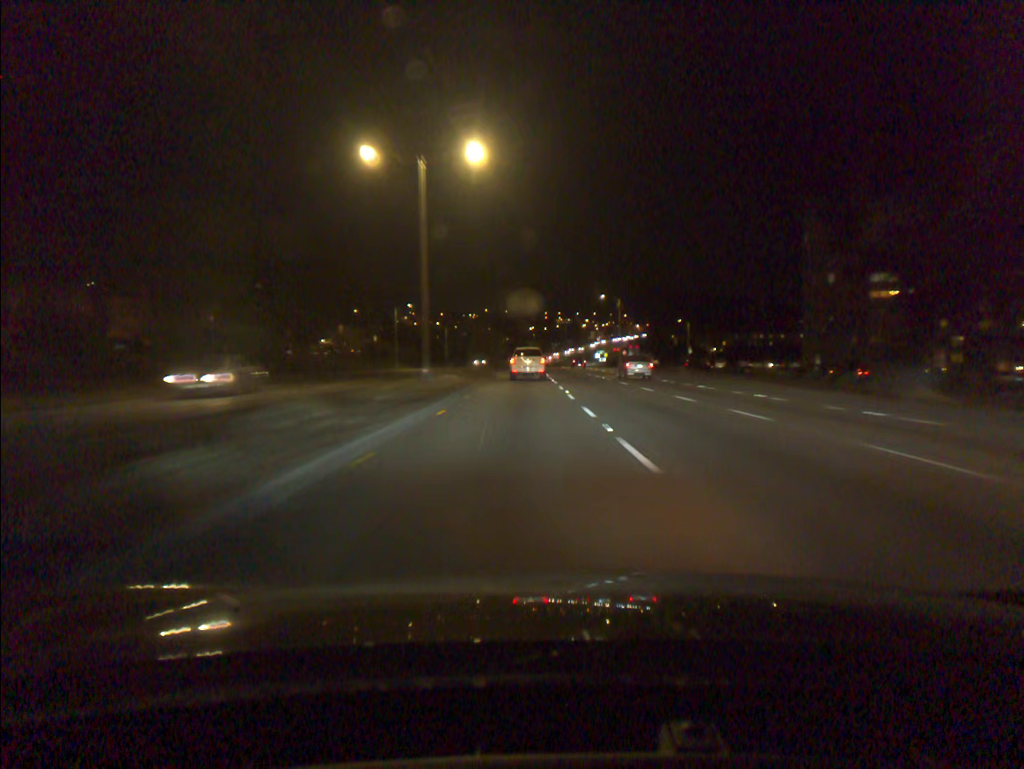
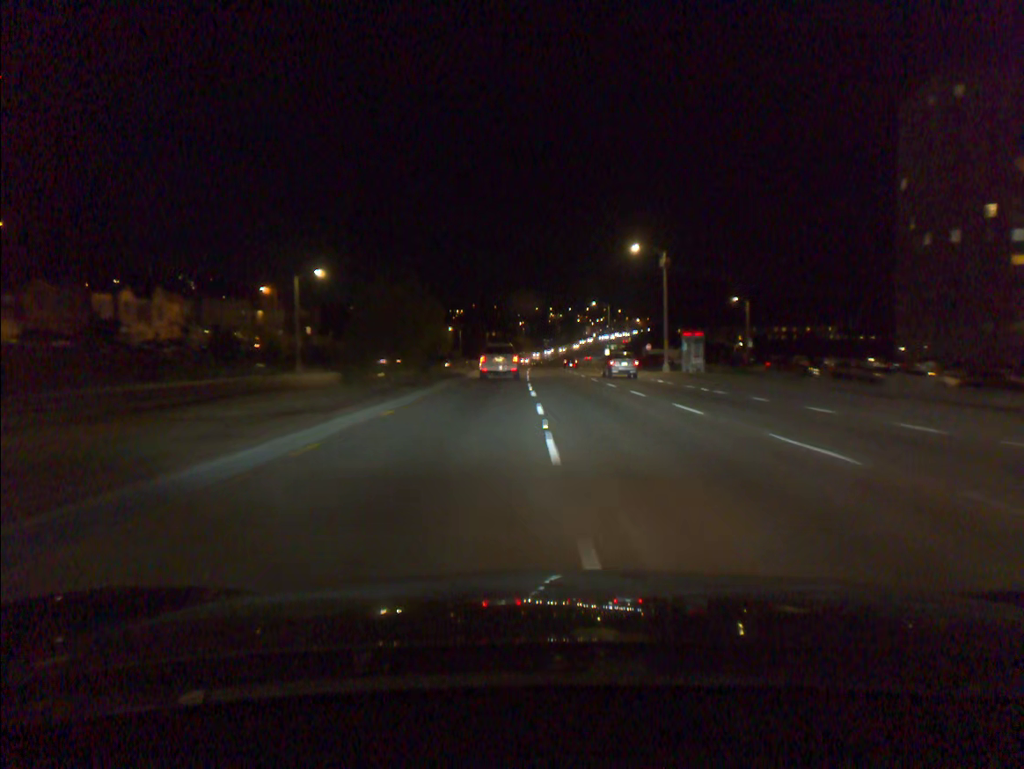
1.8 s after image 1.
(+0.3, +43.6) m; +1°
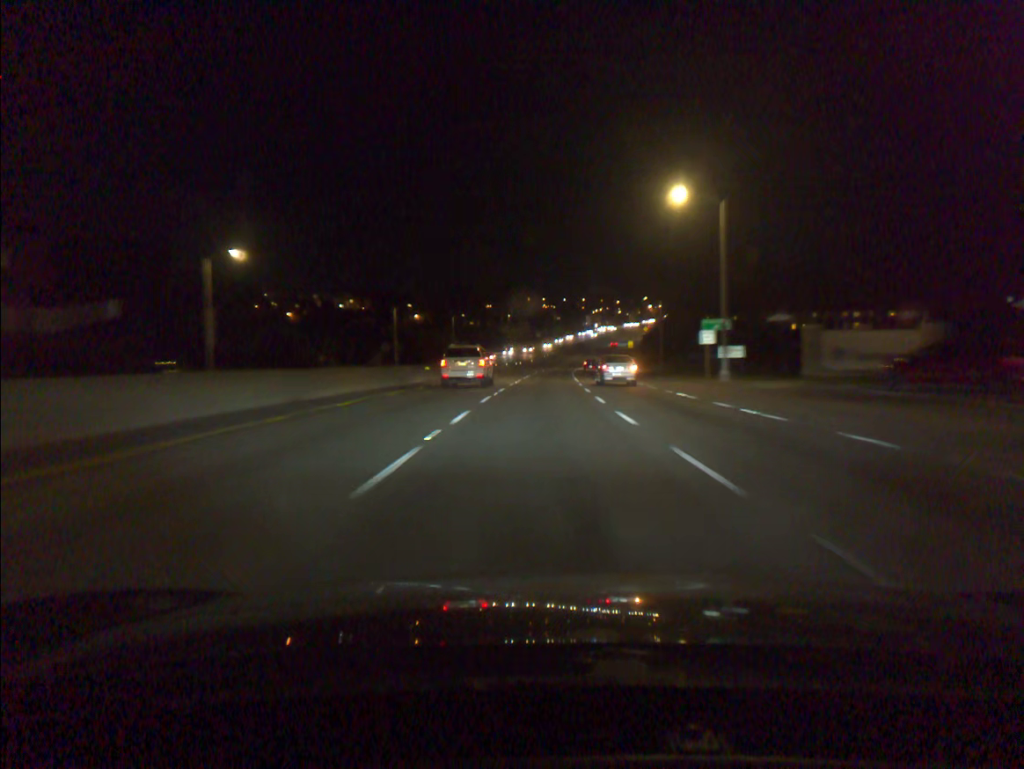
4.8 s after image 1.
(+0.6, +75.9) m; +1°
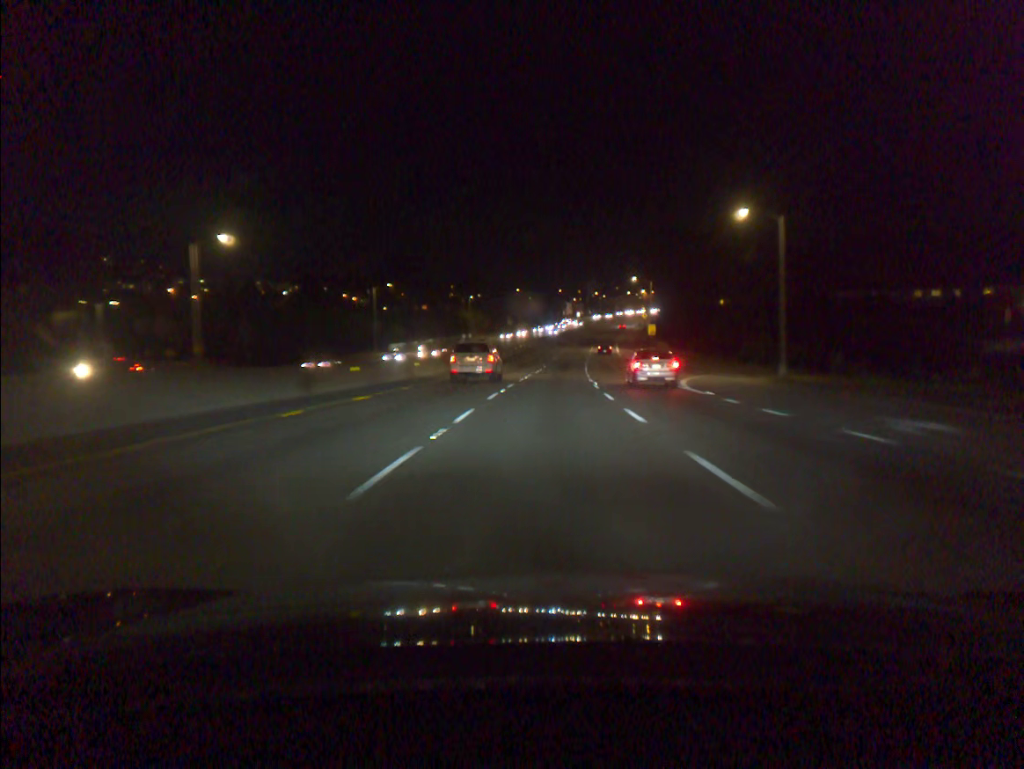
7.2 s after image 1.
(+0.6, +59.6) m; +2°
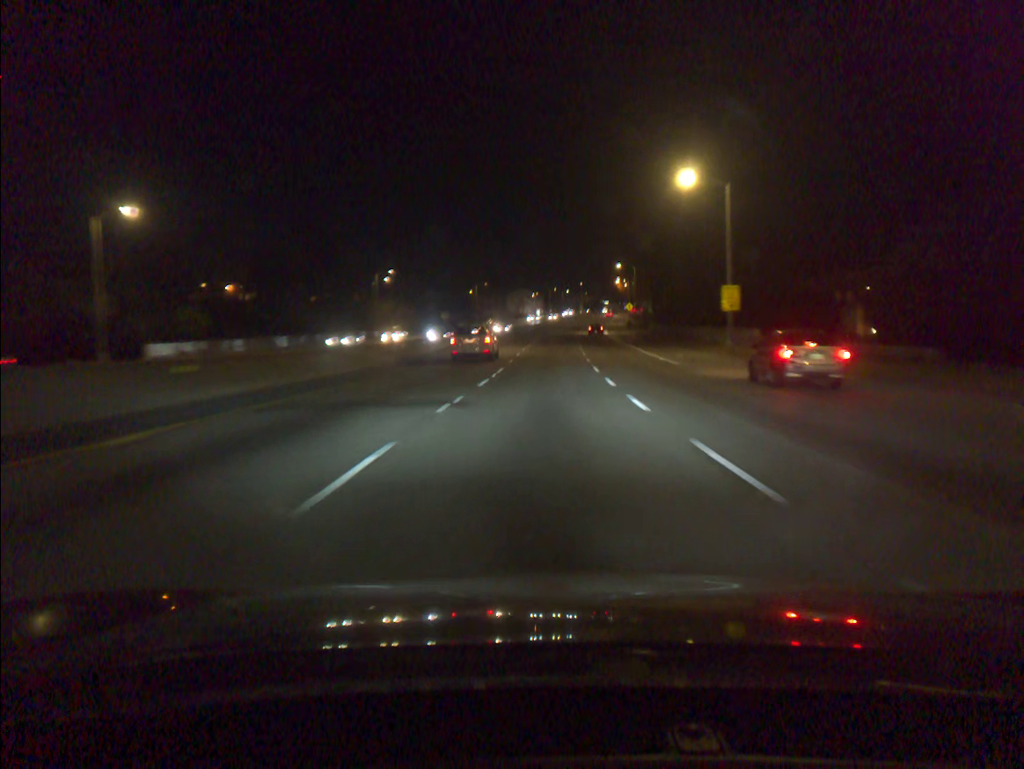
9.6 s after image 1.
(+1.7, +59.6) m; +3°
